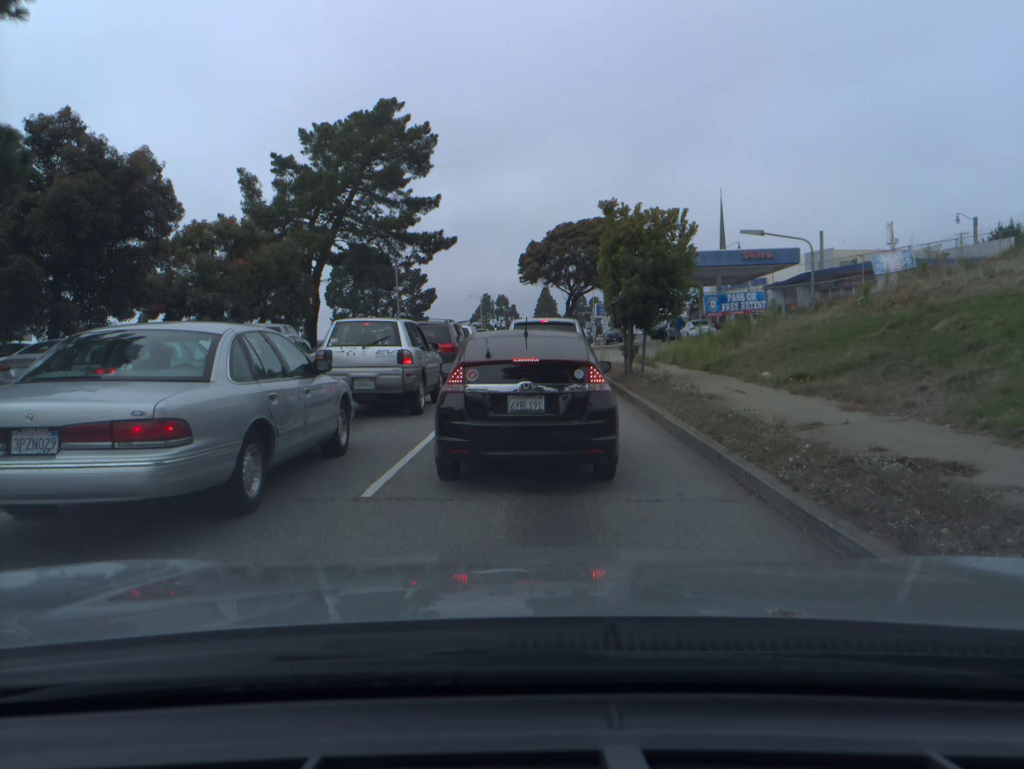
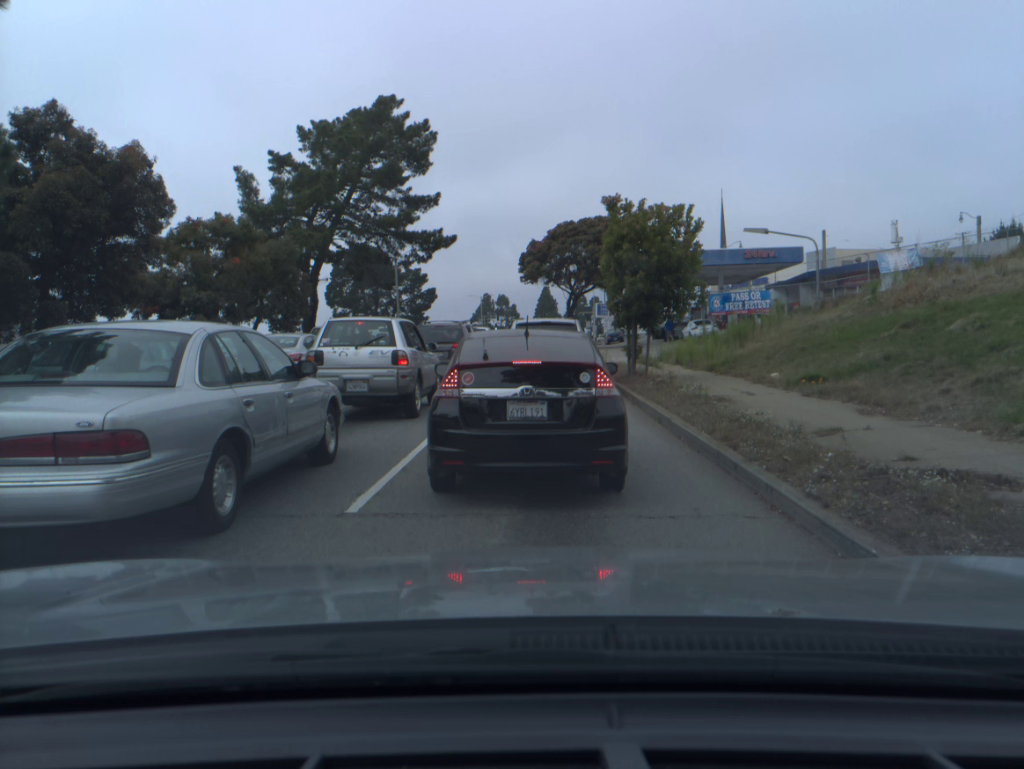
(0.0, +0.5) m; 0°
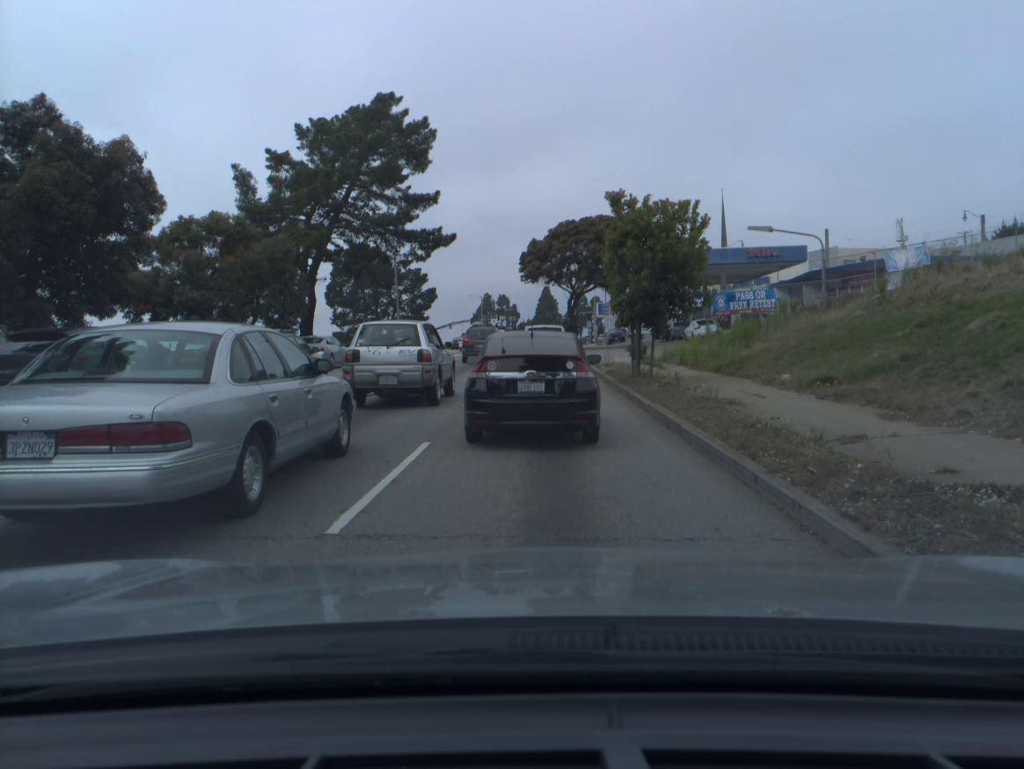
(0.0, +0.5) m; 0°
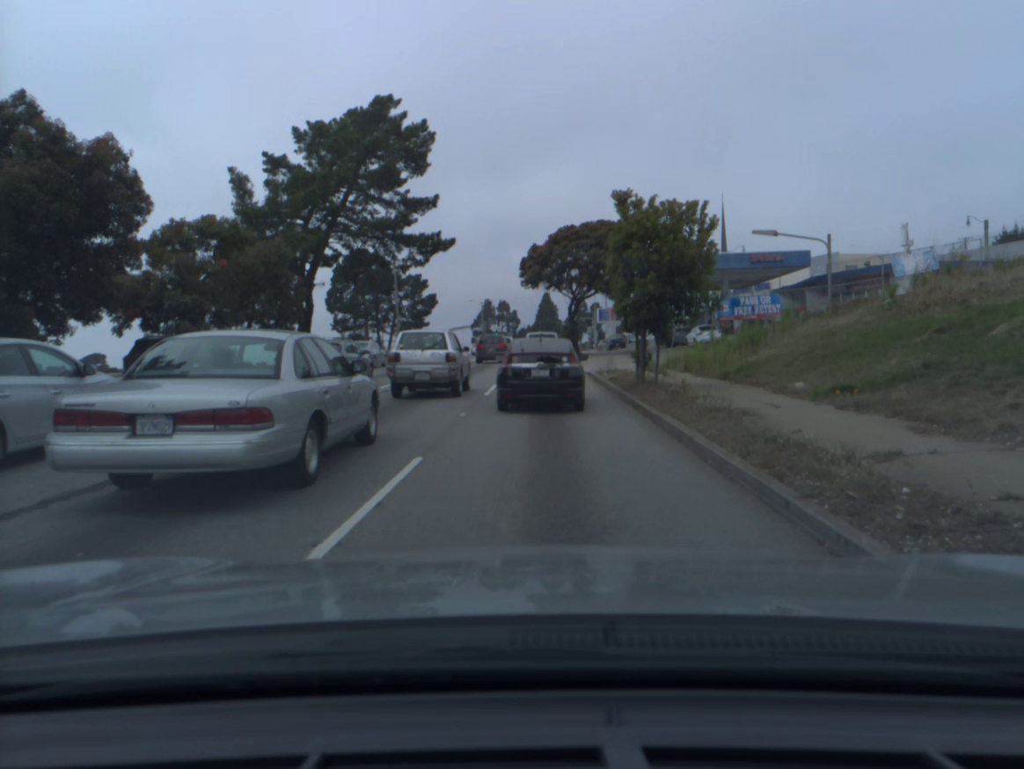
(0.0, +0.8) m; 0°
